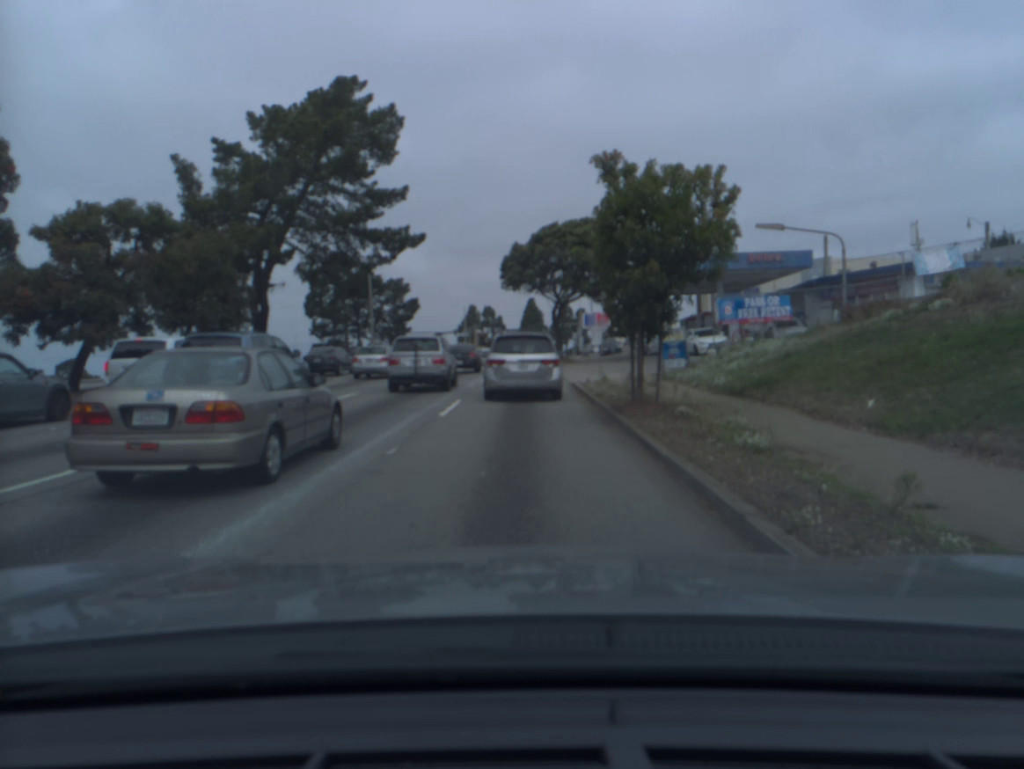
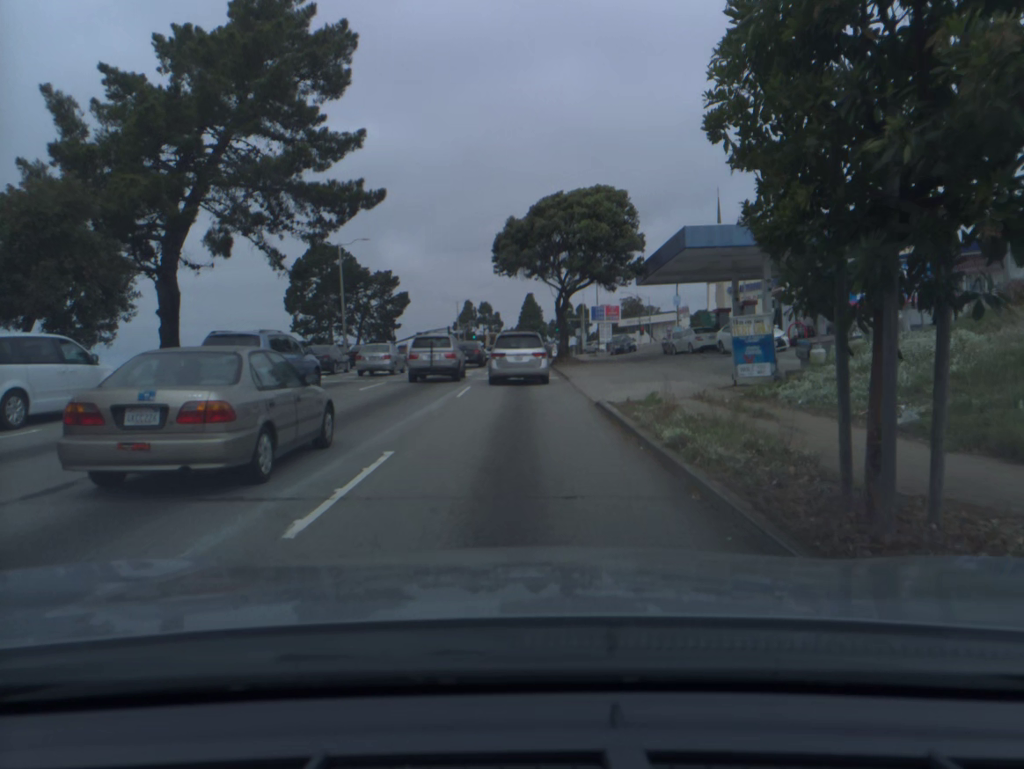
(0.0, +9.5) m; 0°
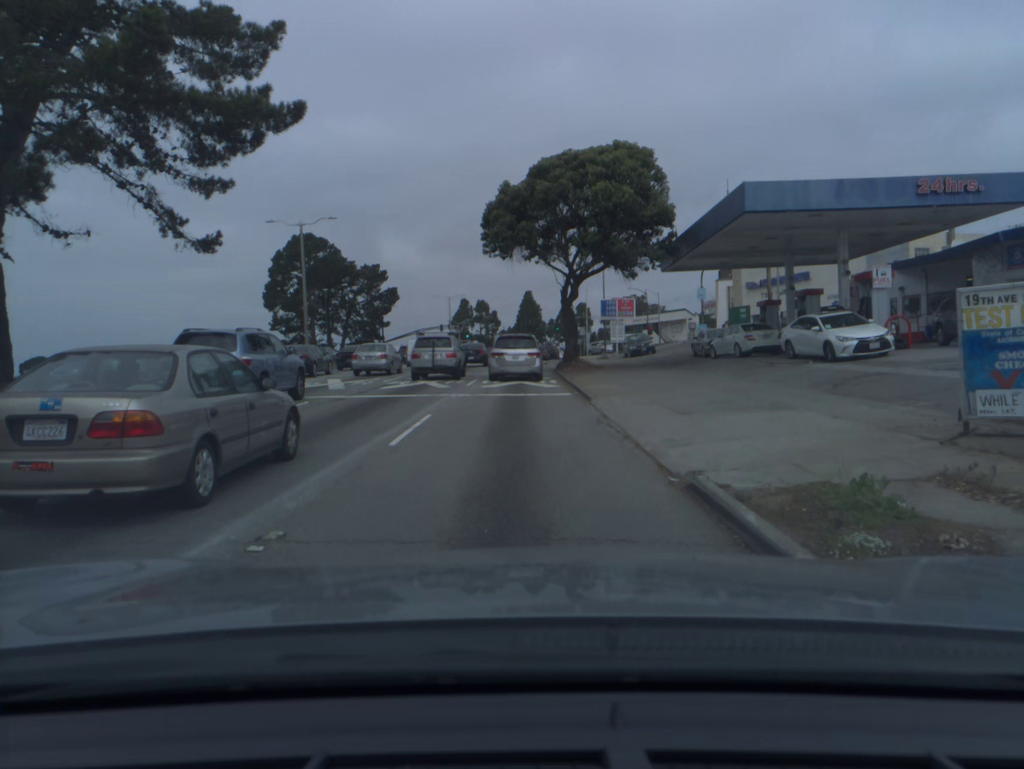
(0.0, +9.6) m; 0°
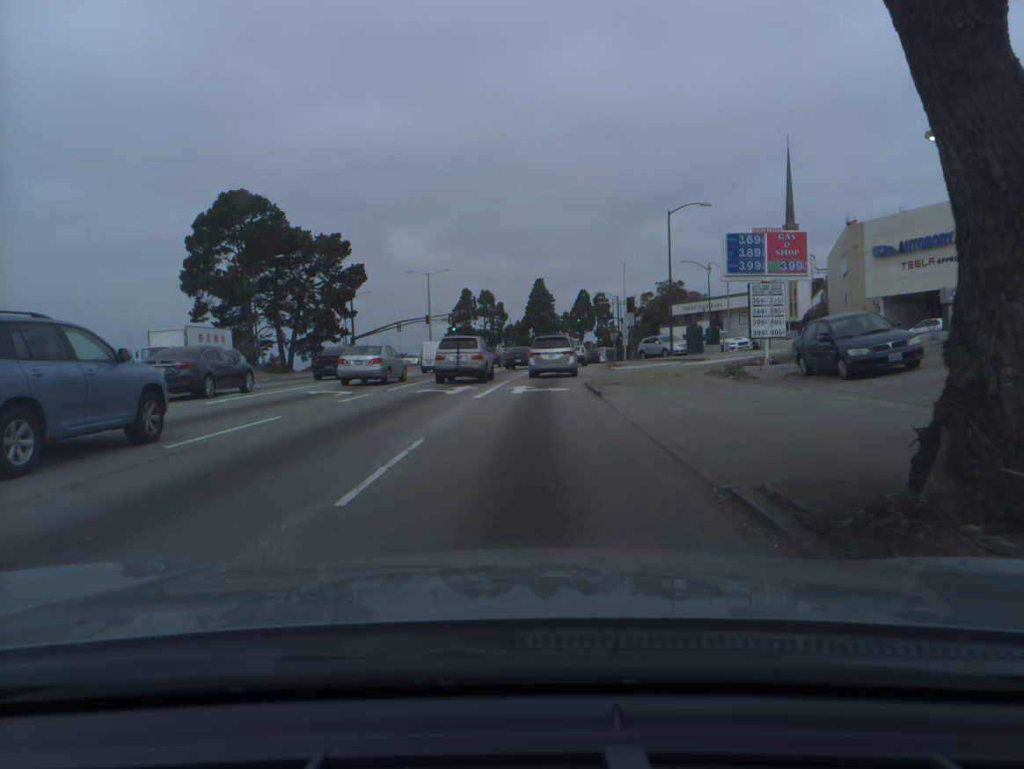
(-0.3, +33.1) m; -1°
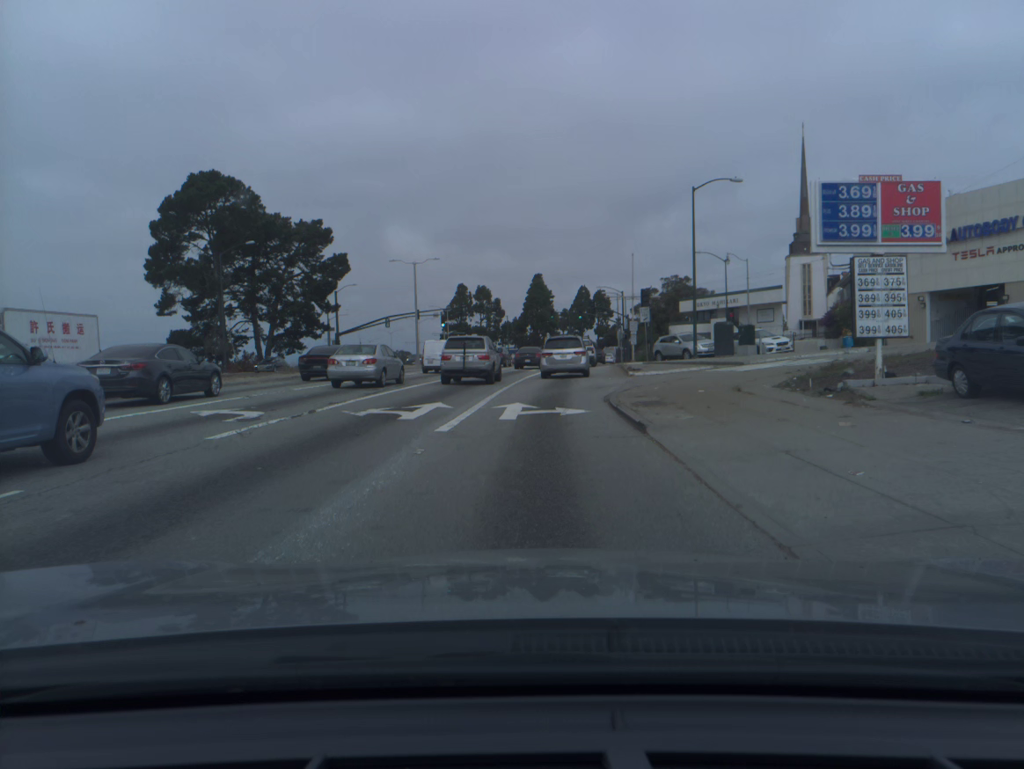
(0.0, +7.6) m; 0°
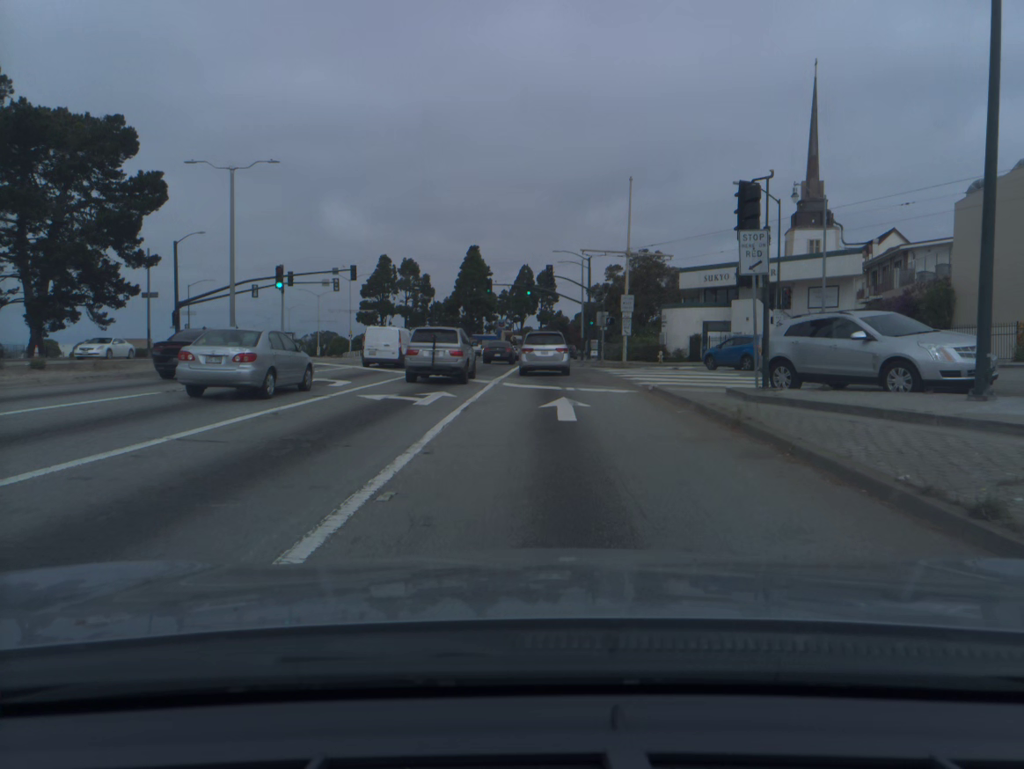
(+1.2, +31.6) m; +5°
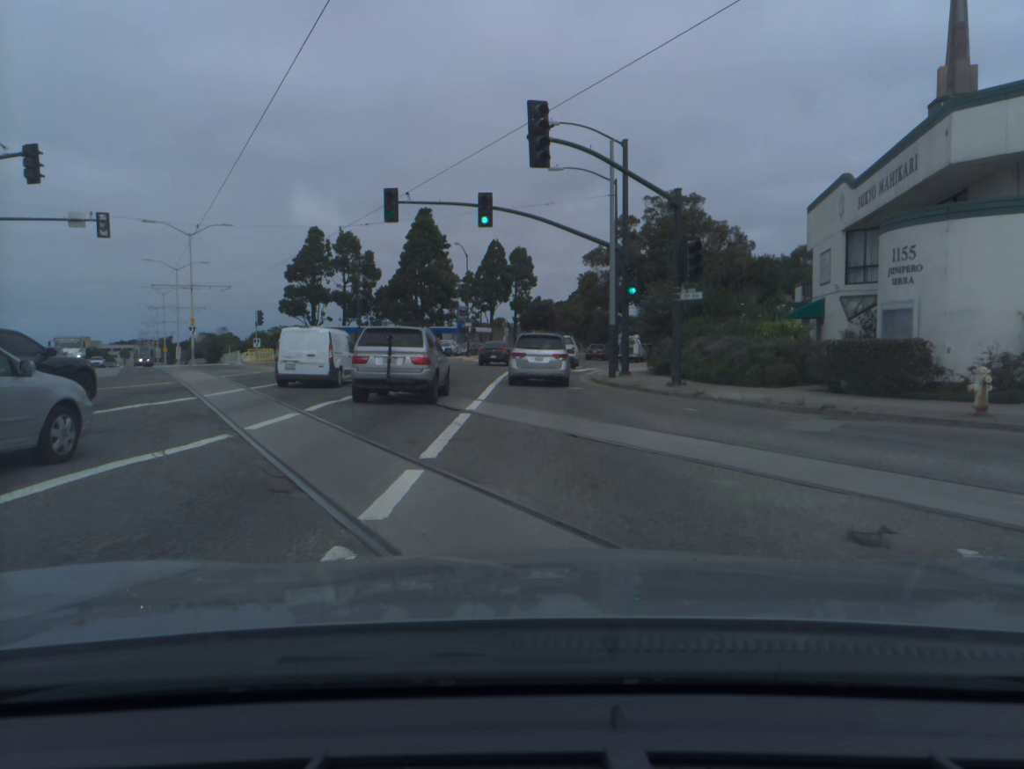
(+0.8, +41.7) m; +2°
